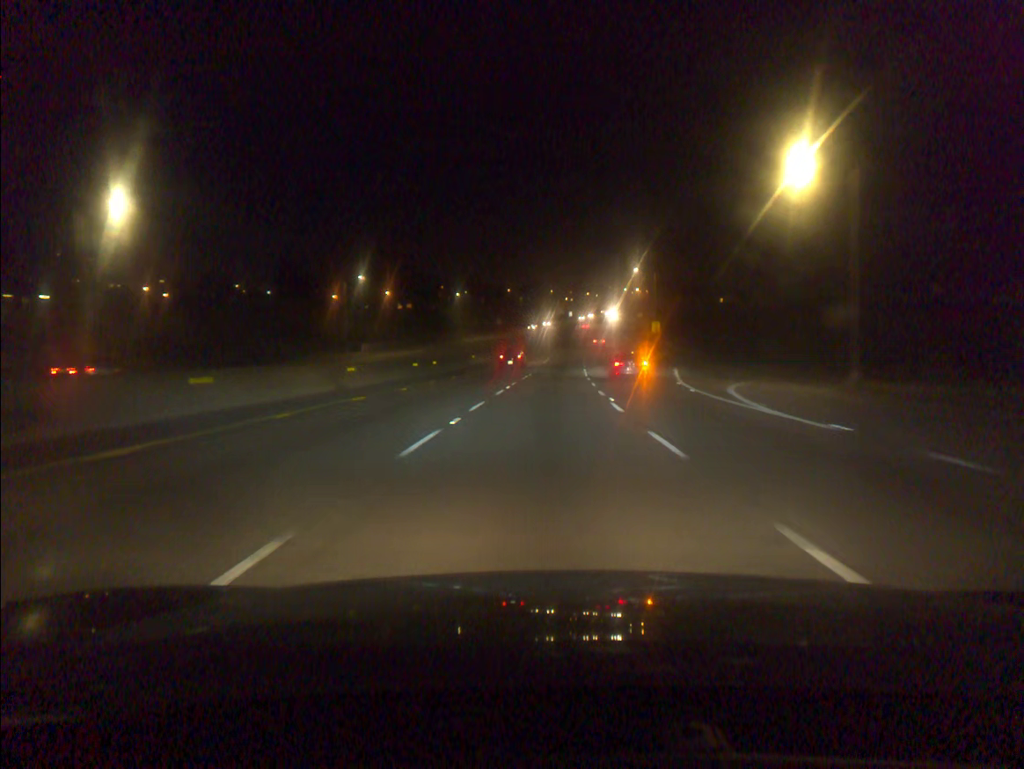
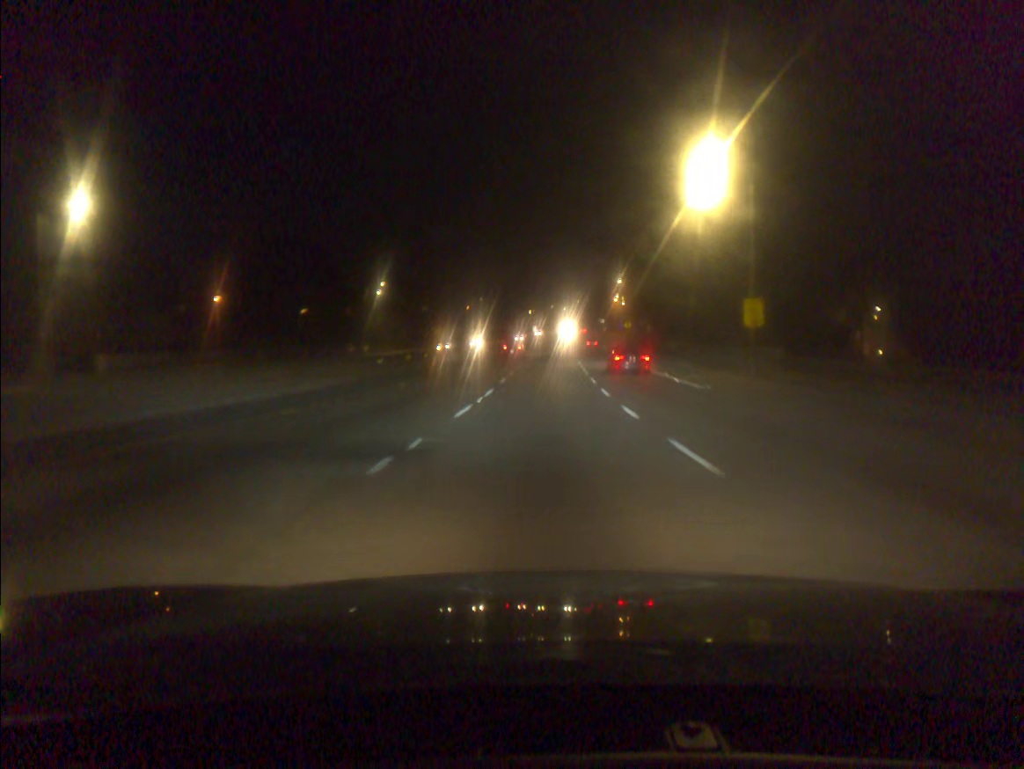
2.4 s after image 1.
(+1.2, +53.1) m; +3°
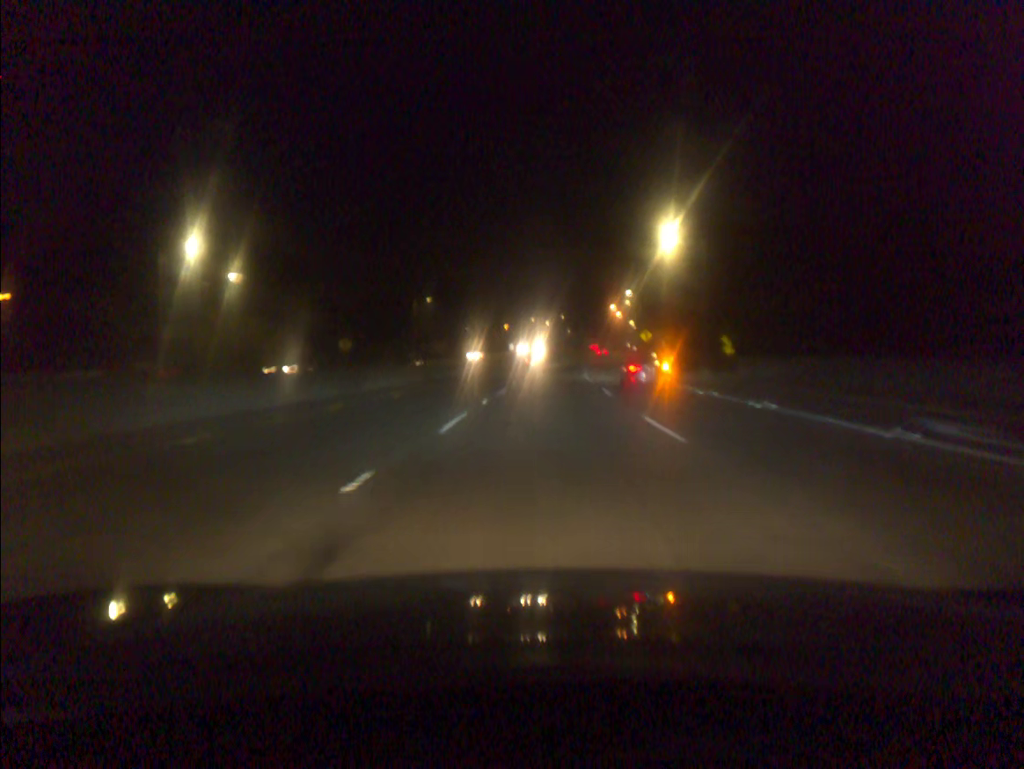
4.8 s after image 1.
(+0.9, +55.1) m; +1°
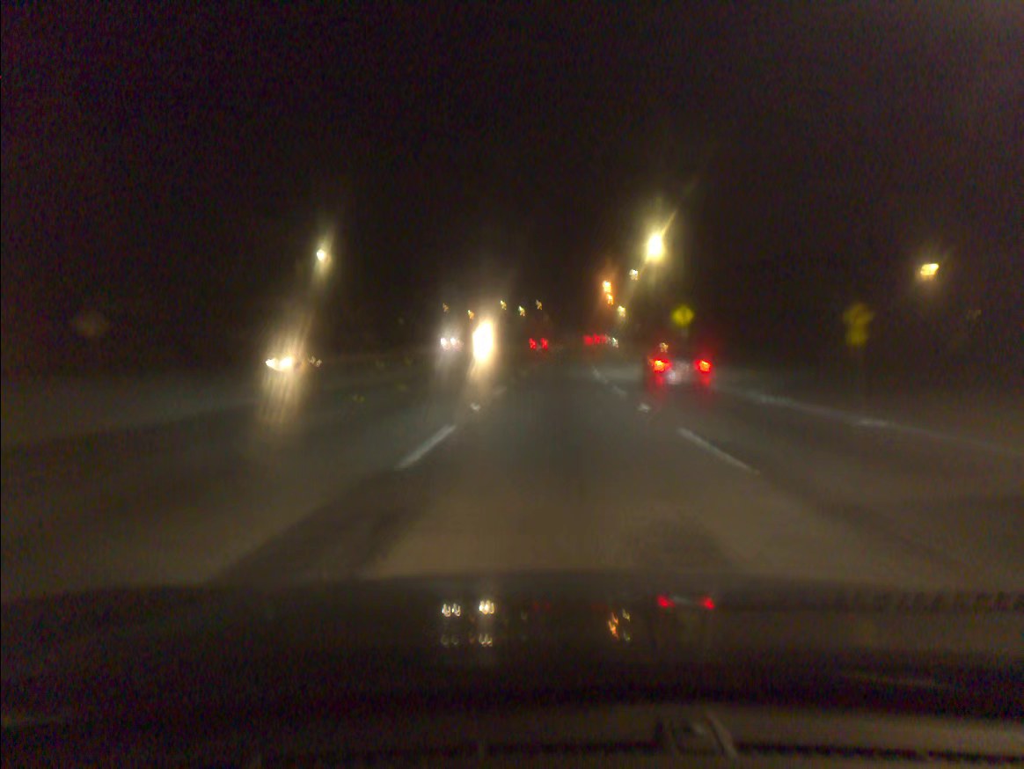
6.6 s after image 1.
(+0.7, +43.0) m; +2°
